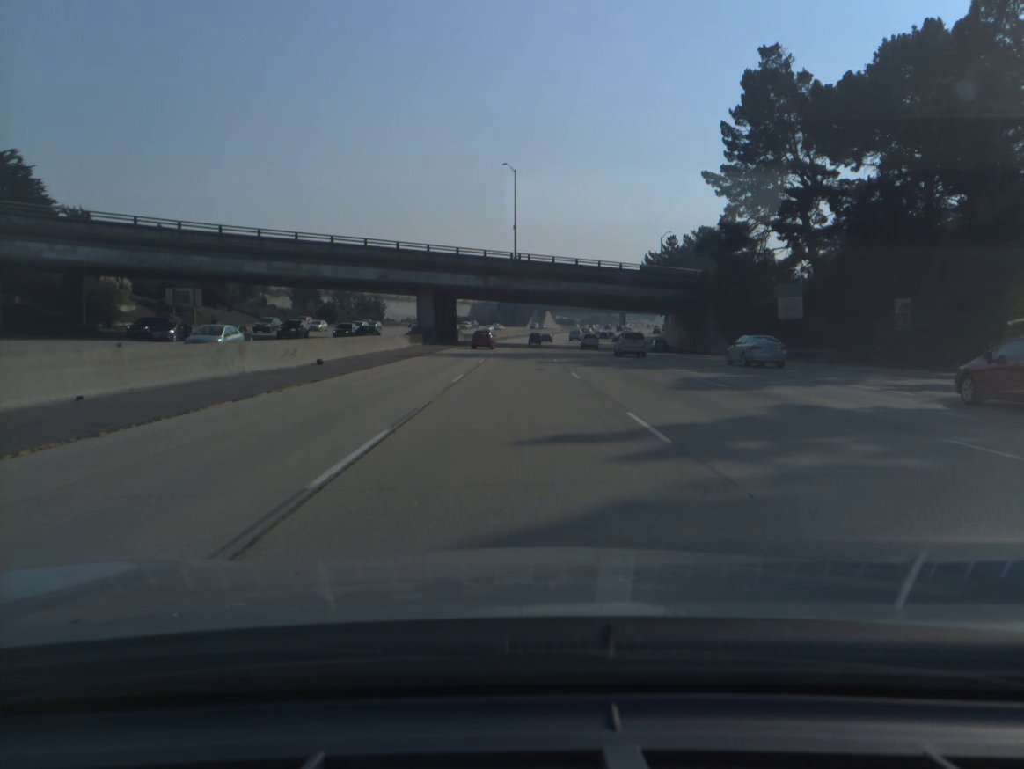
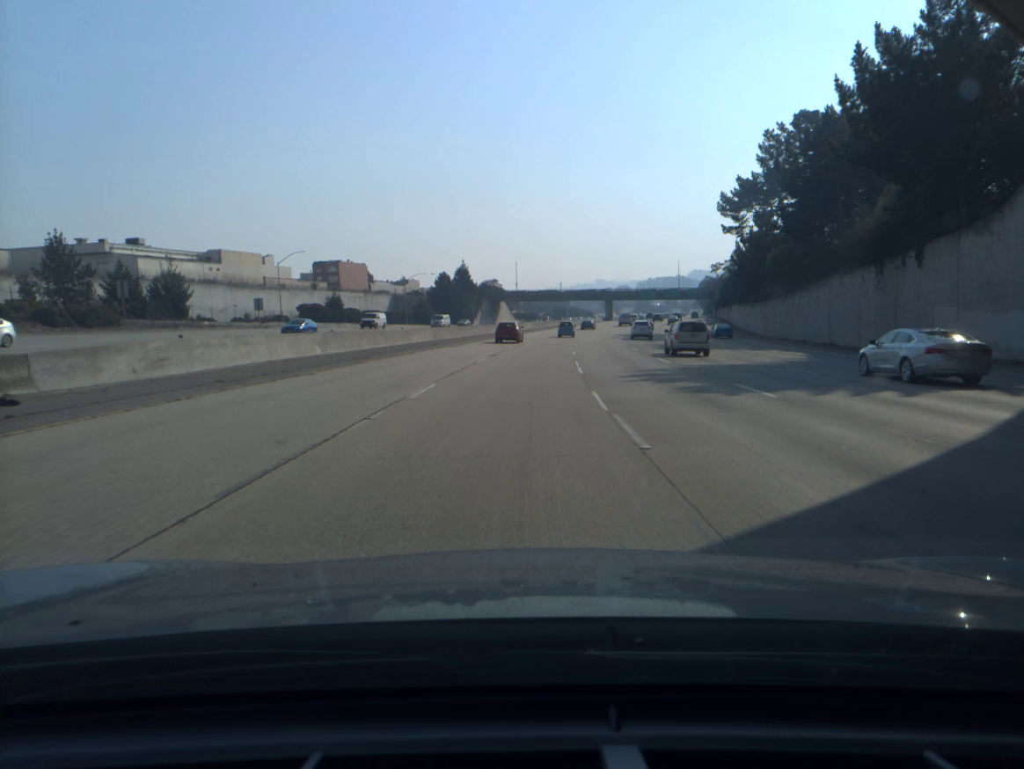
(+1.3, +98.6) m; +3°
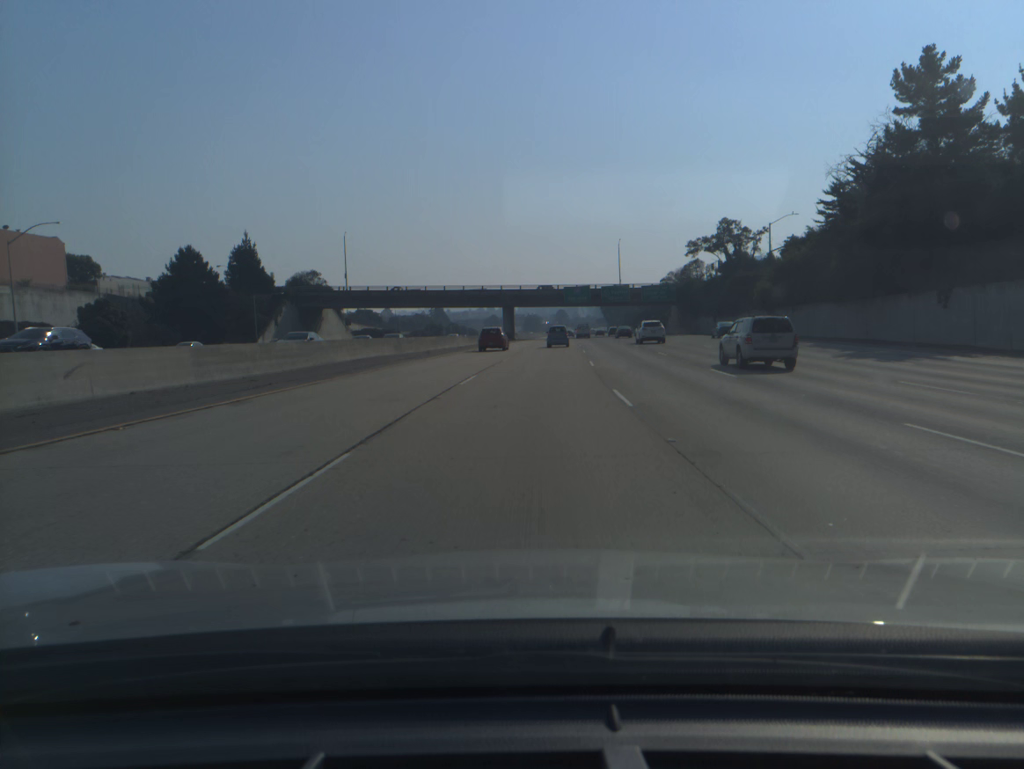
(+7.4, +96.8) m; +9°
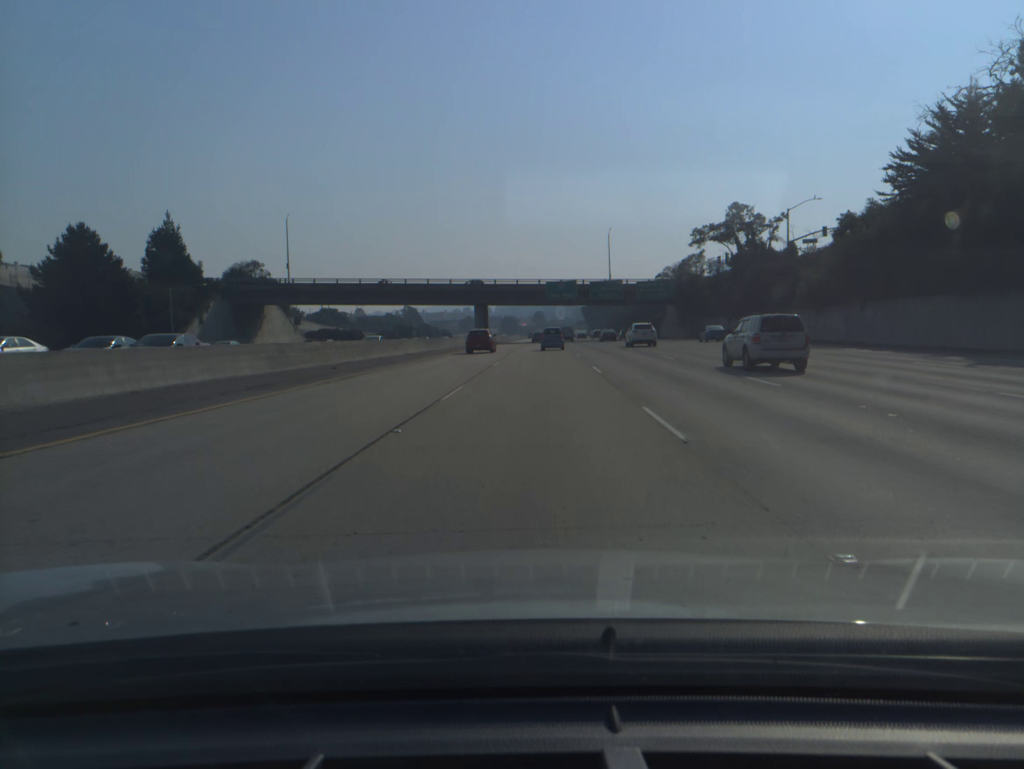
(+0.3, +18.9) m; +2°
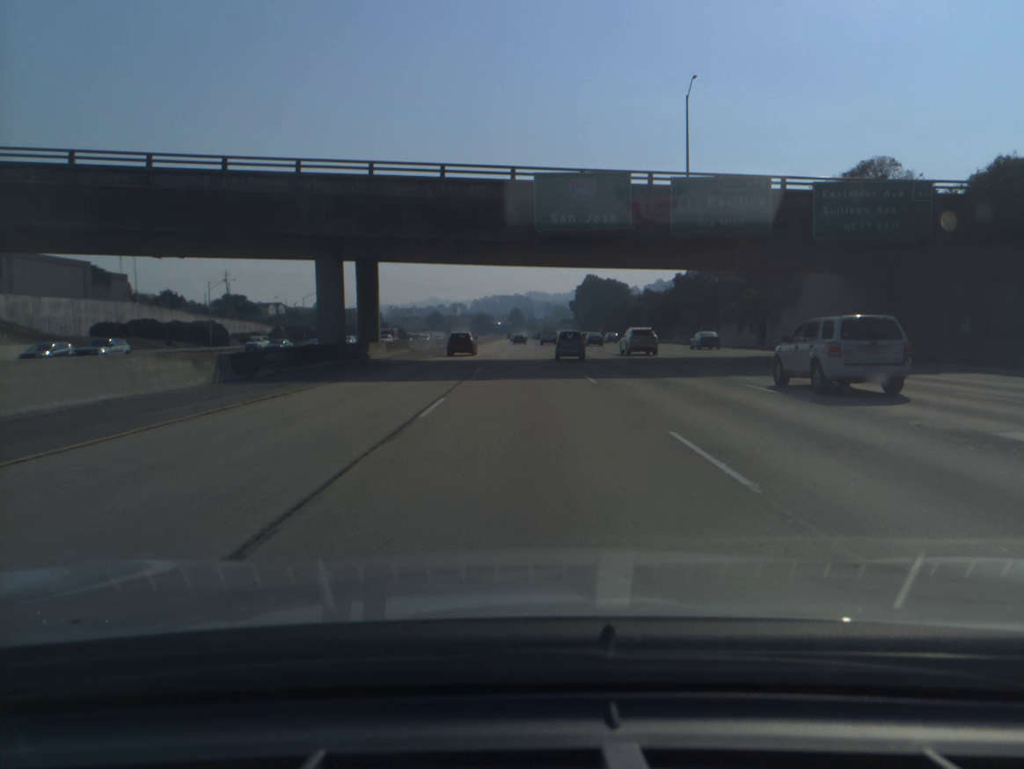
(+2.0, +75.8) m; +2°
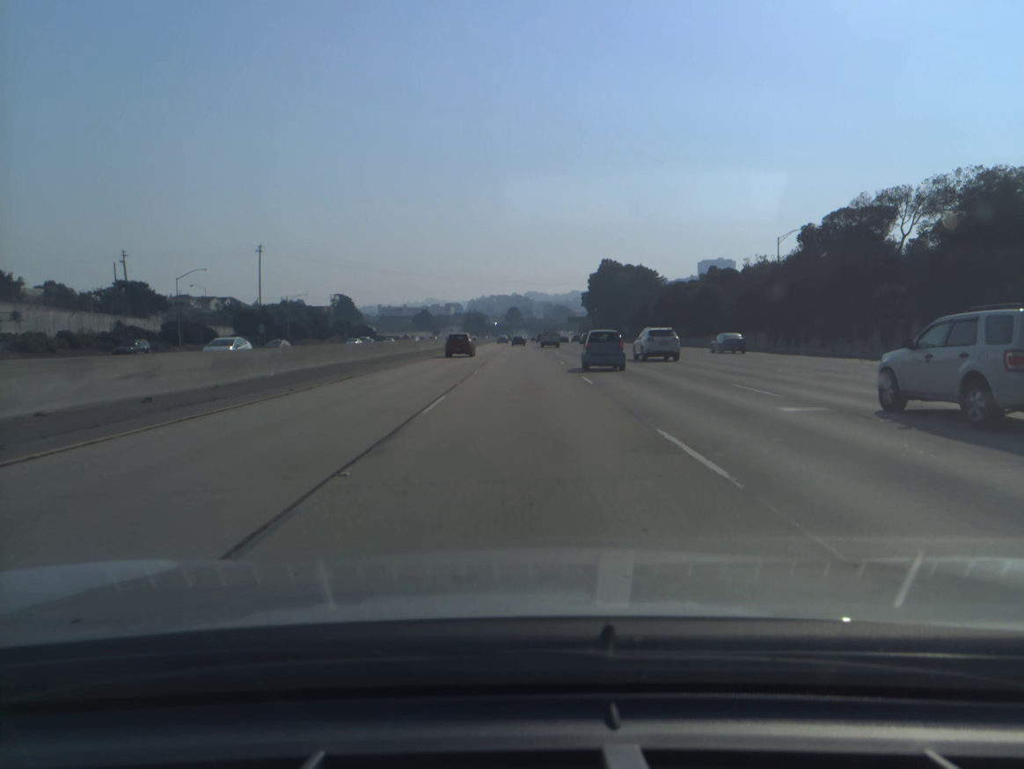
(0.0, +58.0) m; 0°
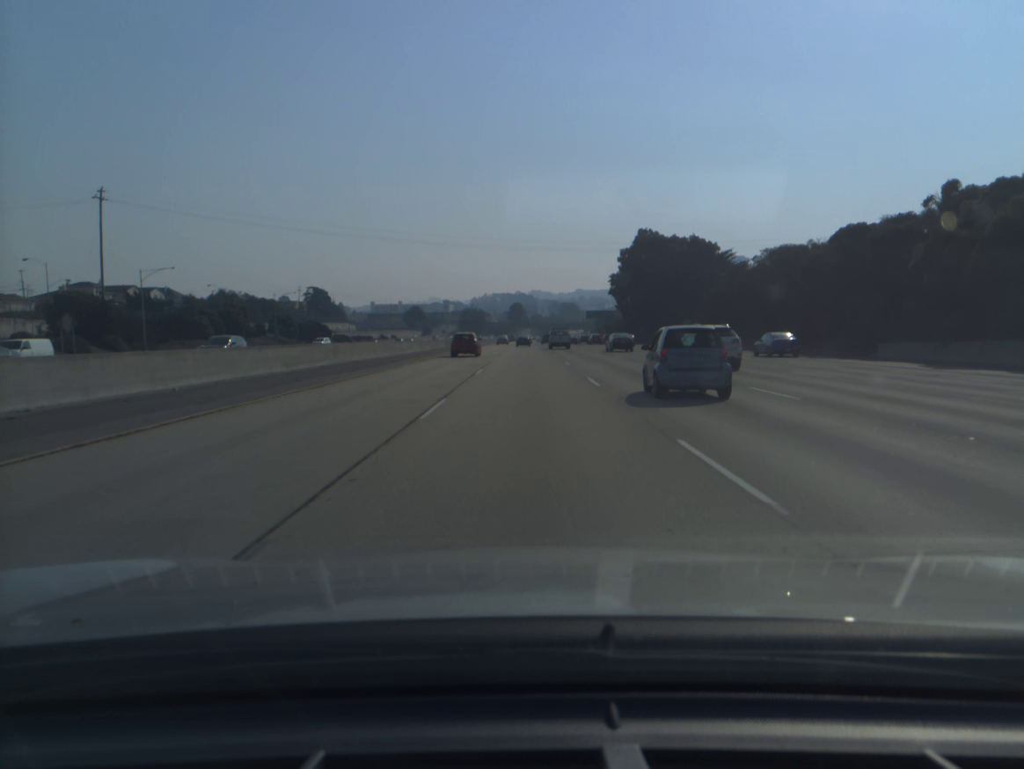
(-0.2, +59.4) m; 0°
